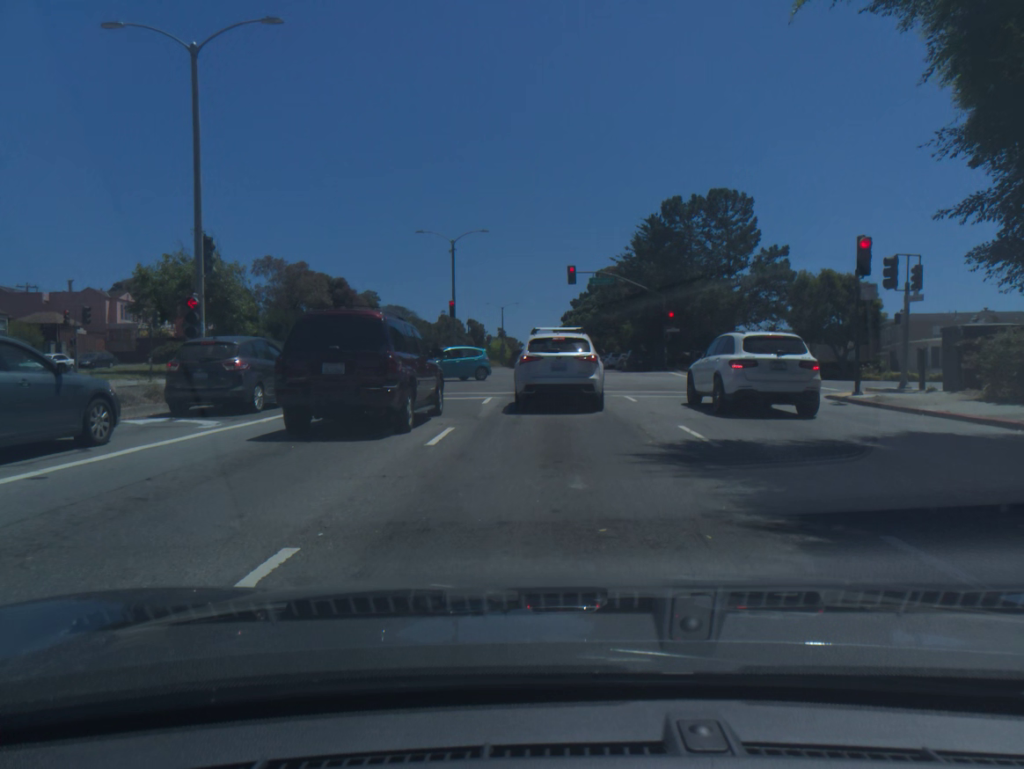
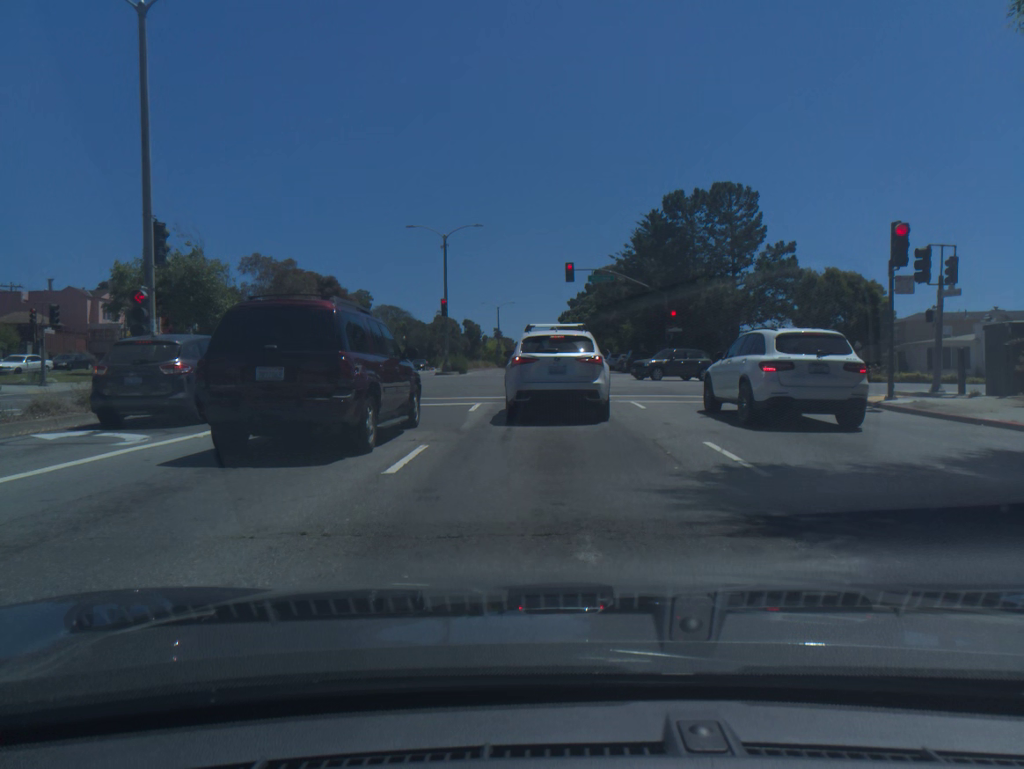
(0.0, +2.4) m; 0°
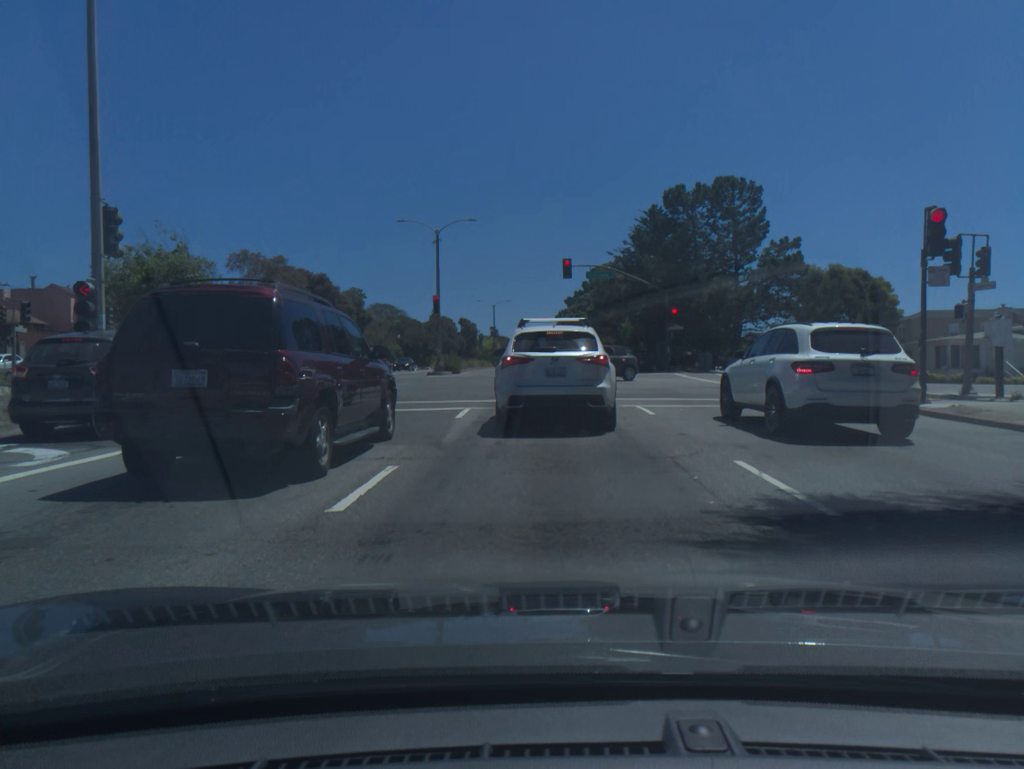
(0.0, +1.9) m; +1°
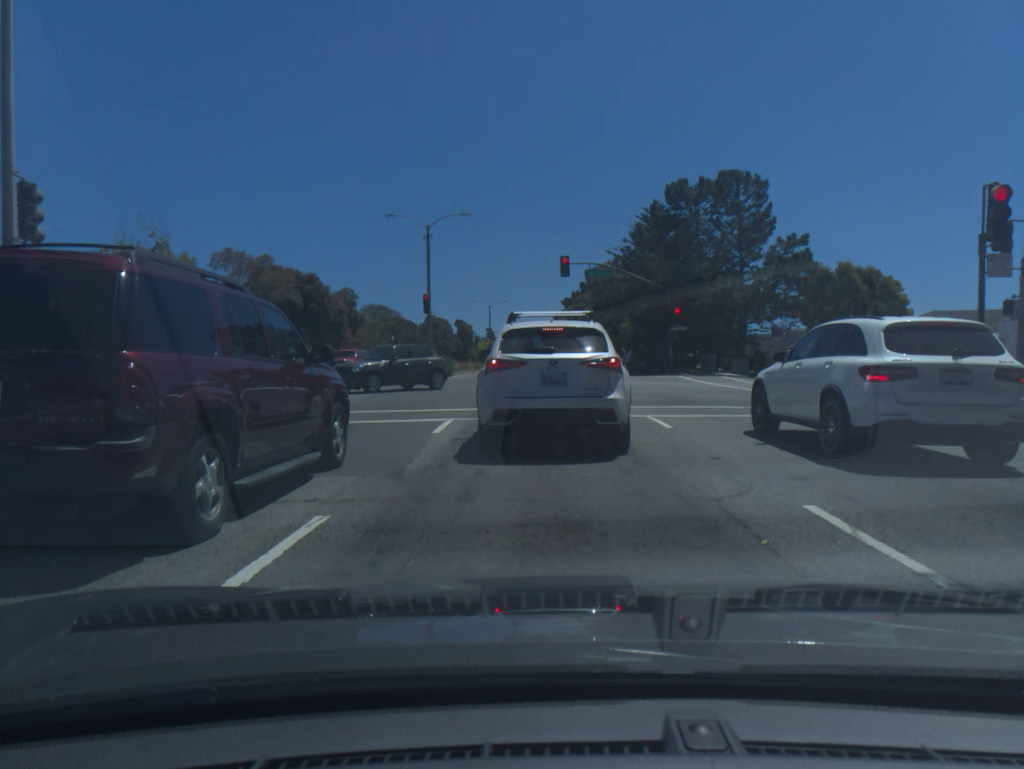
(0.0, +2.7) m; +1°
